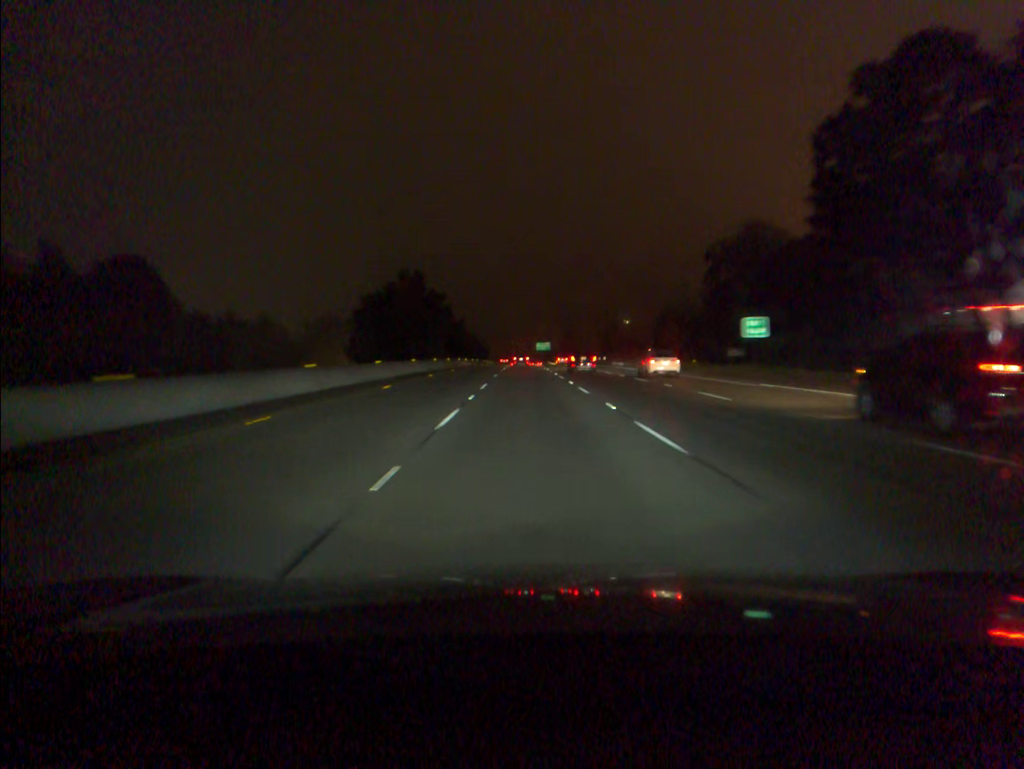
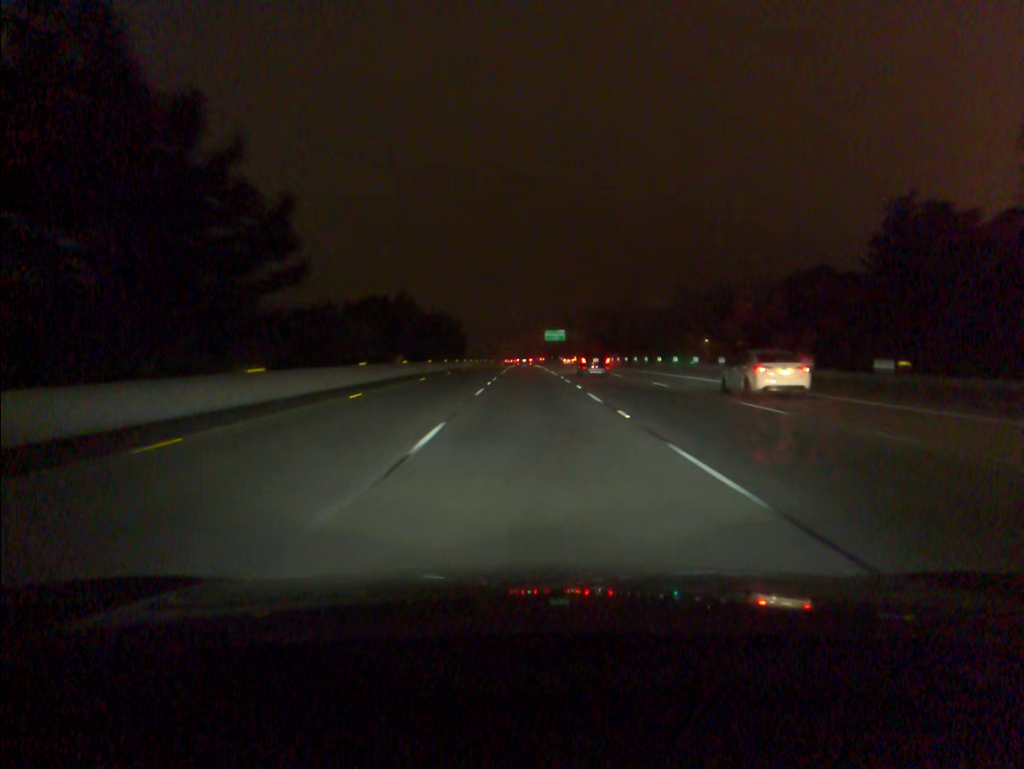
(-0.2, +91.9) m; 0°
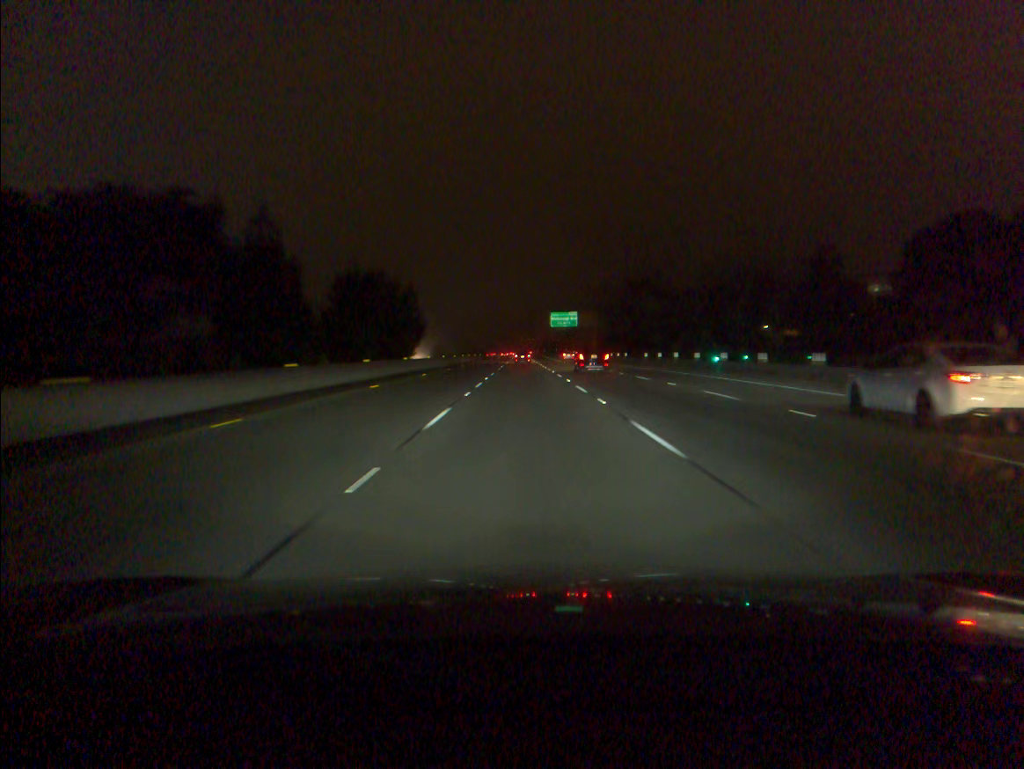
(+0.1, +55.4) m; 0°
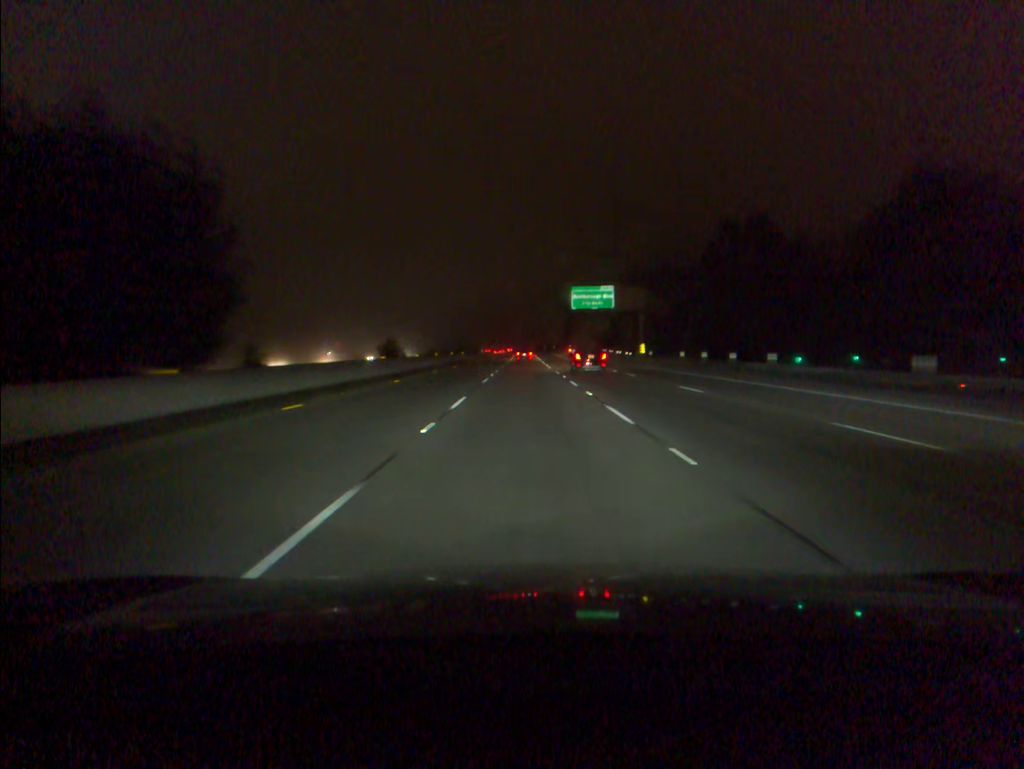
(-0.1, +54.3) m; 0°
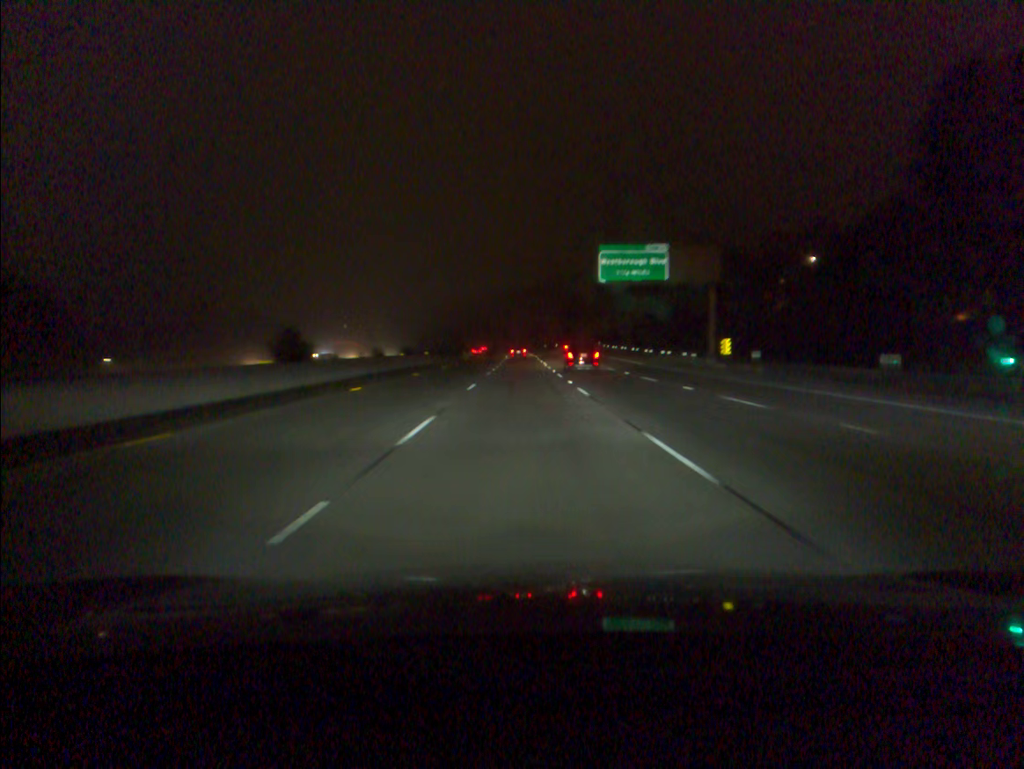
(0.0, +36.0) m; 0°
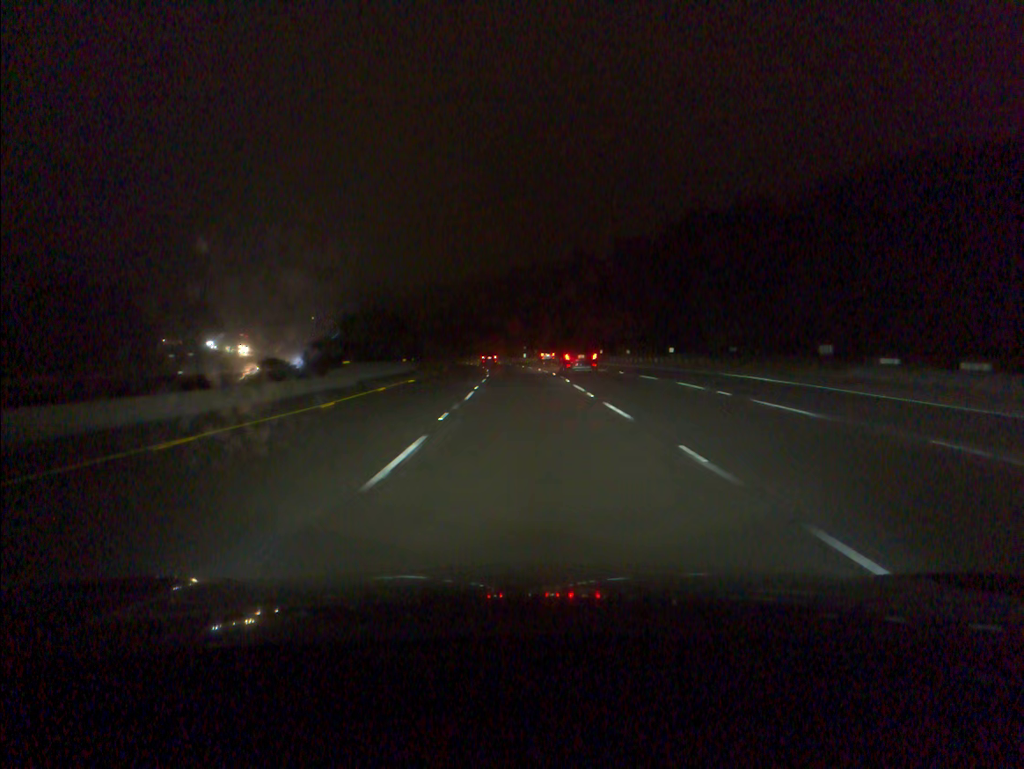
(-0.4, +88.8) m; -1°
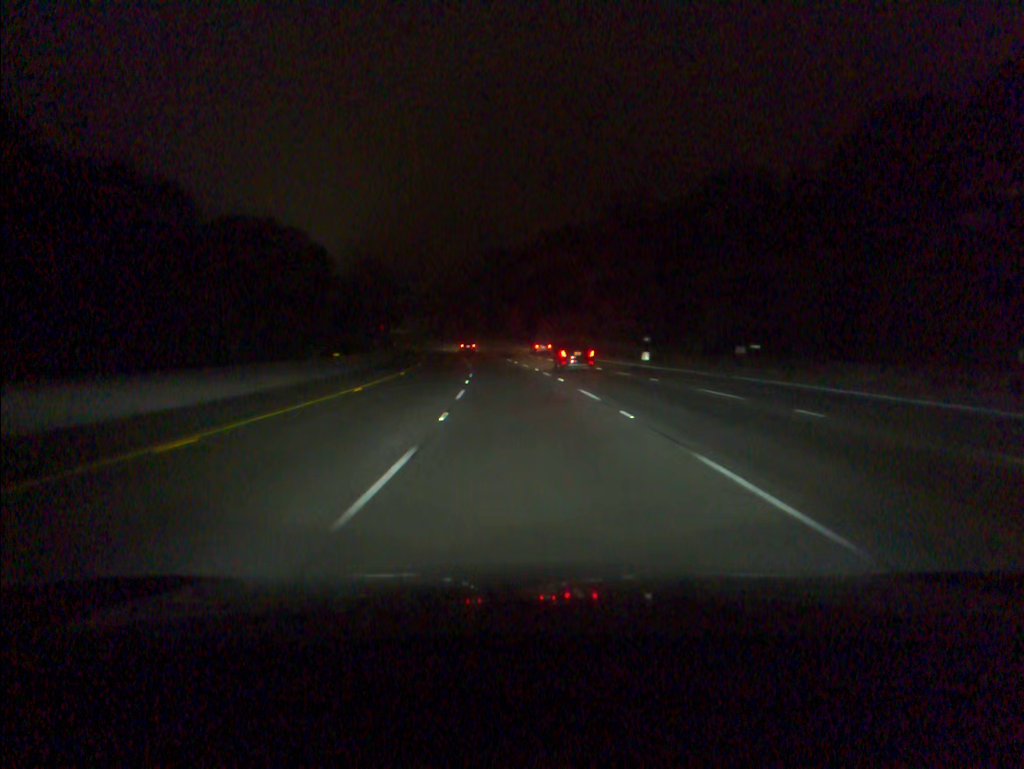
(-3.2, +87.0) m; -6°
